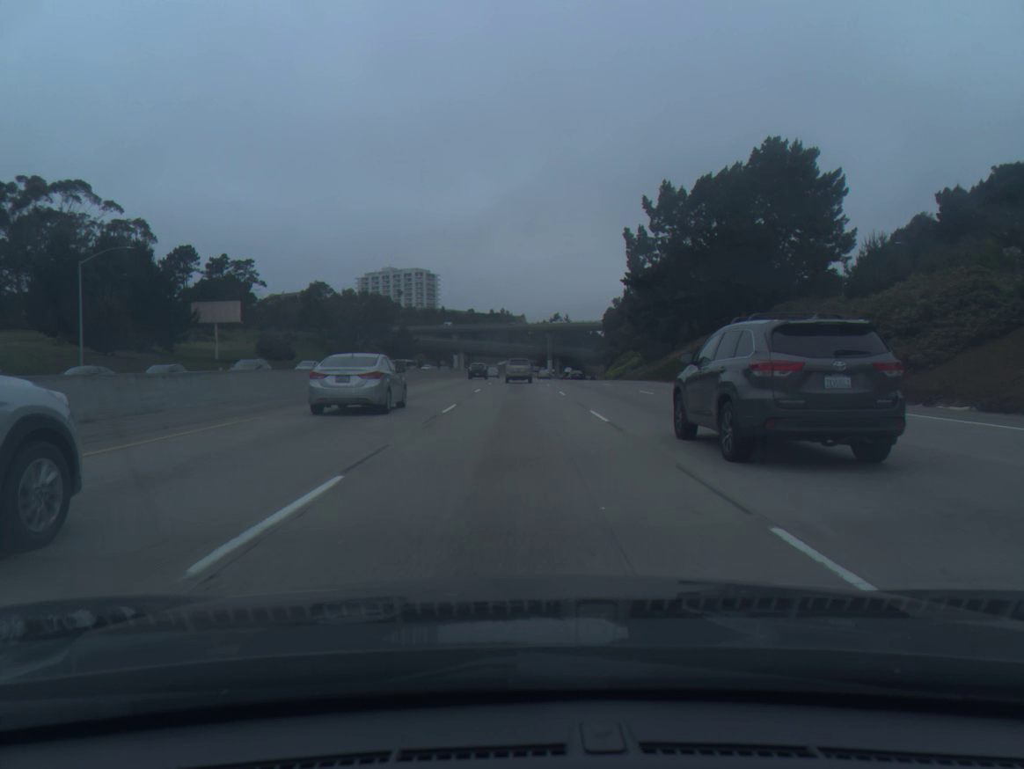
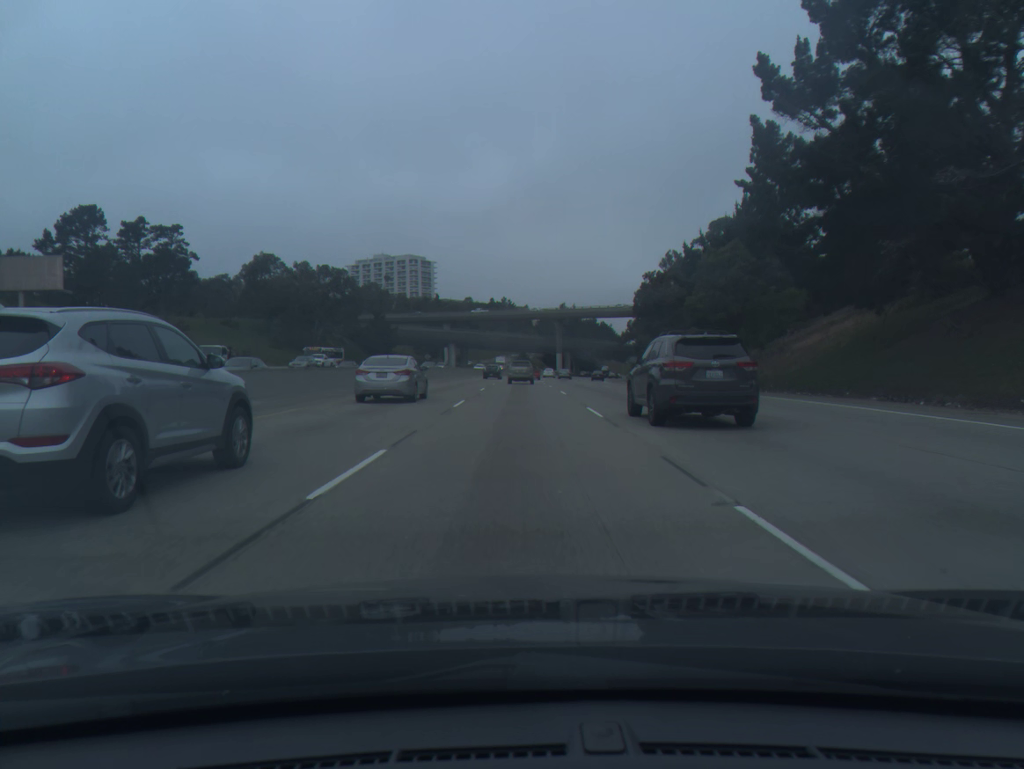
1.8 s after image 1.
(-0.1, +41.5) m; 0°
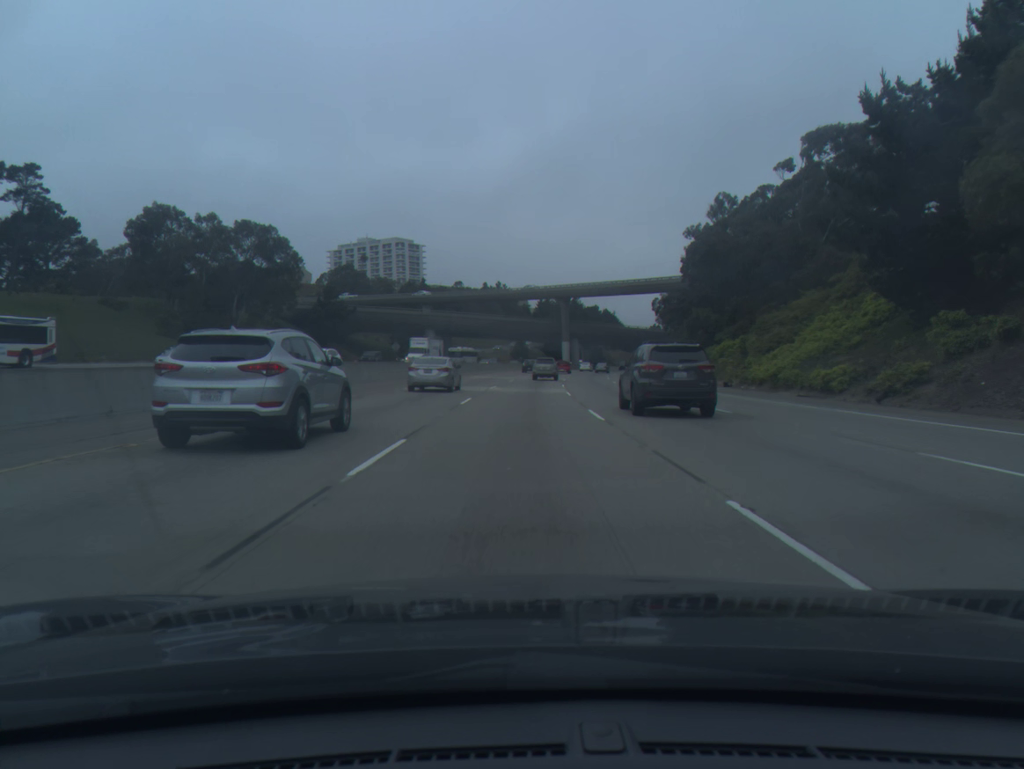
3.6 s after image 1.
(0.0, +42.2) m; 0°
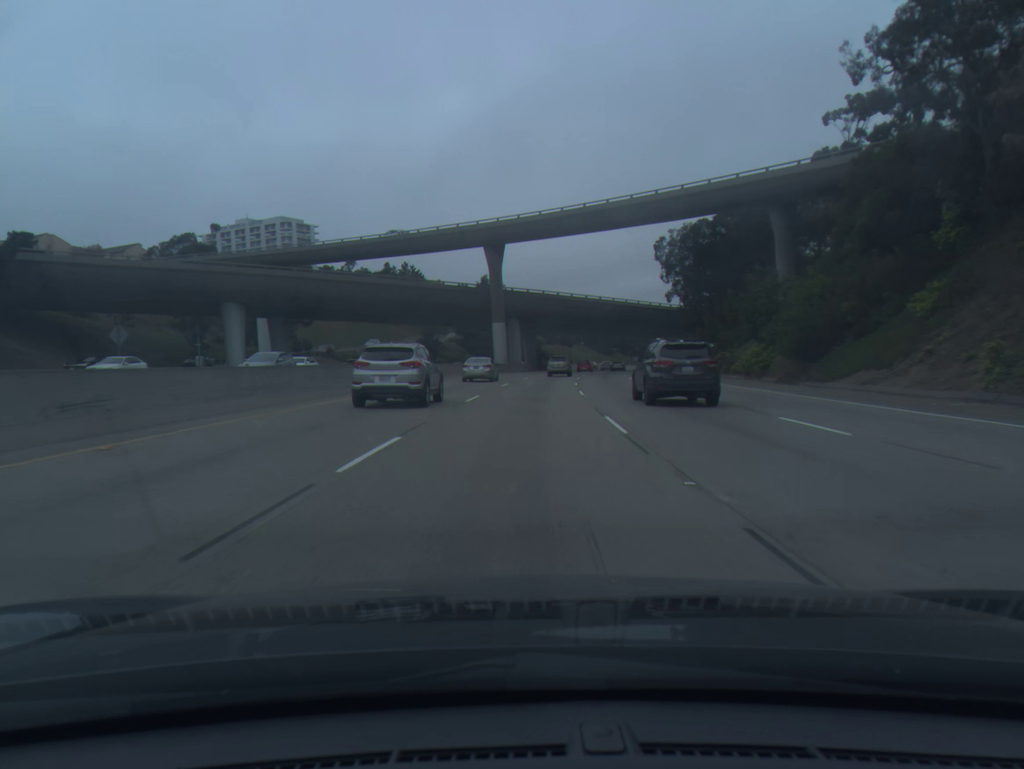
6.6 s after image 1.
(+2.9, +72.7) m; +6°
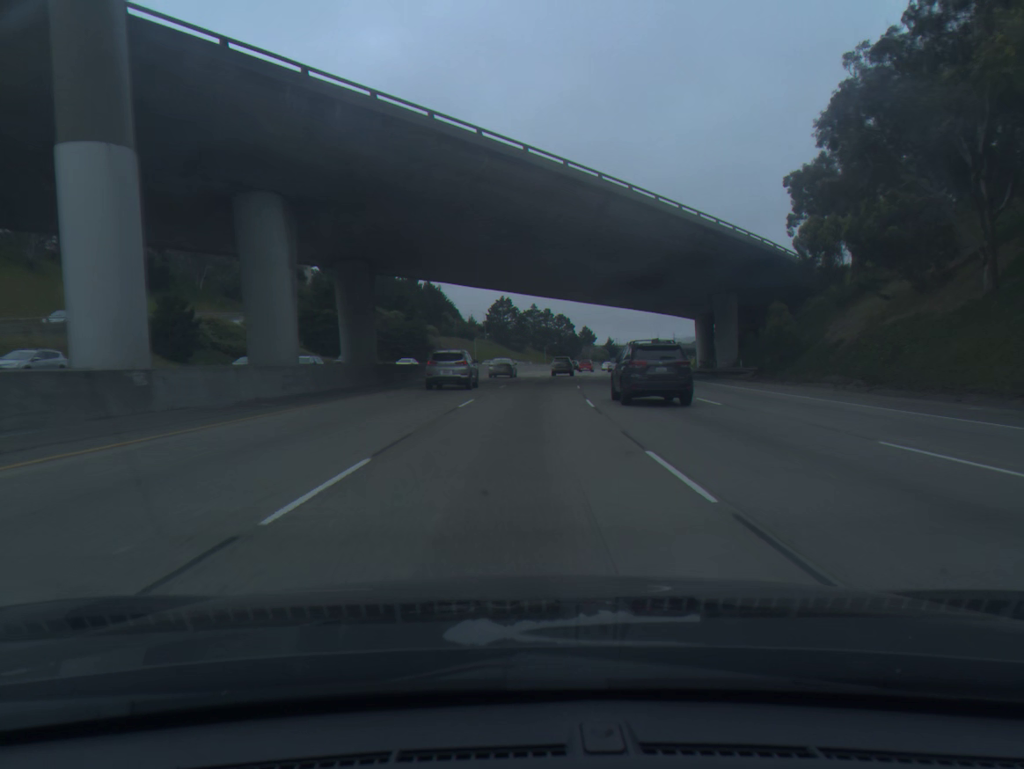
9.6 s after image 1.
(+4.6, +75.3) m; +7°
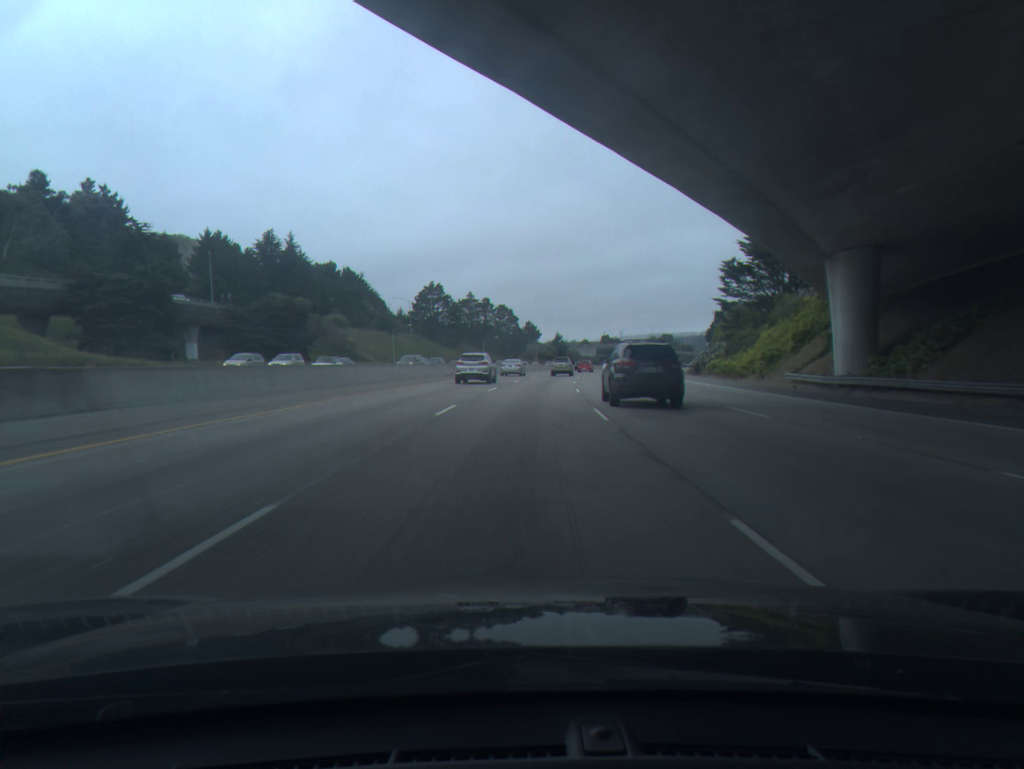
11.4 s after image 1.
(+1.8, +46.8) m; +4°
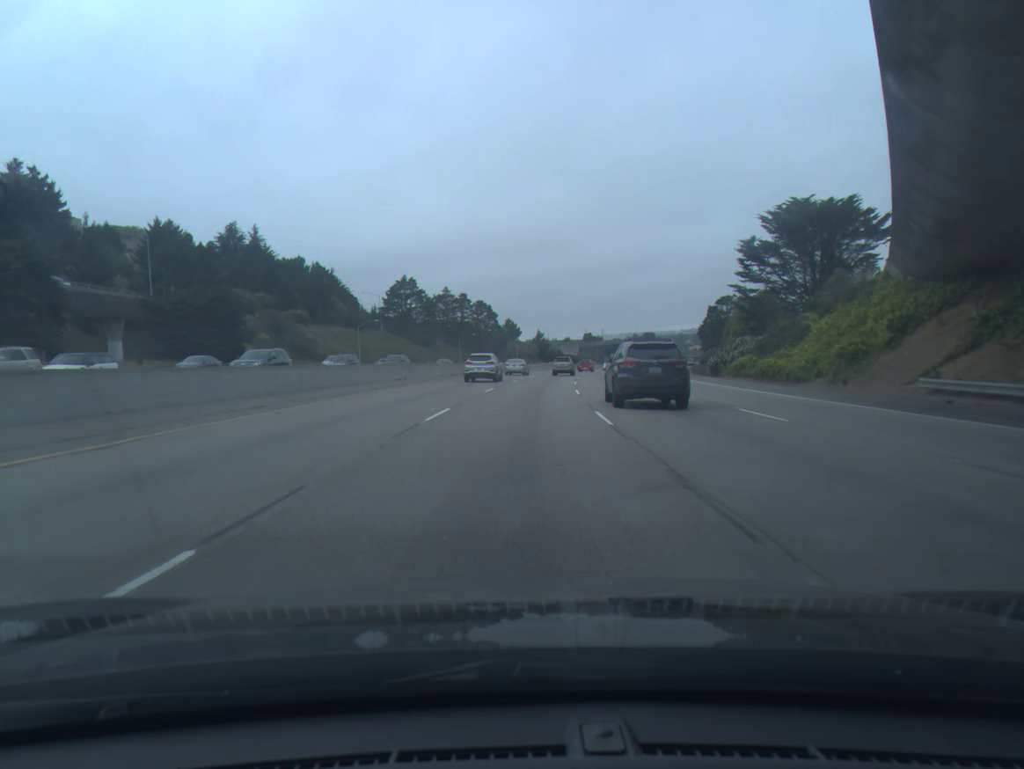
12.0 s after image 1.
(+0.2, +15.9) m; +1°
